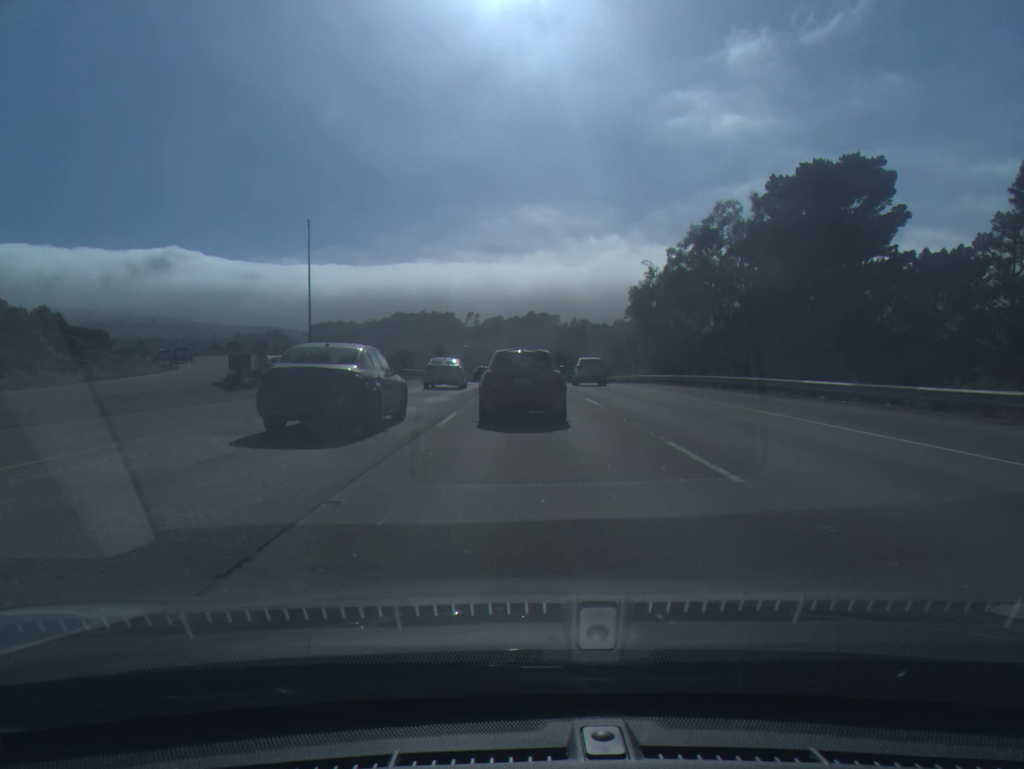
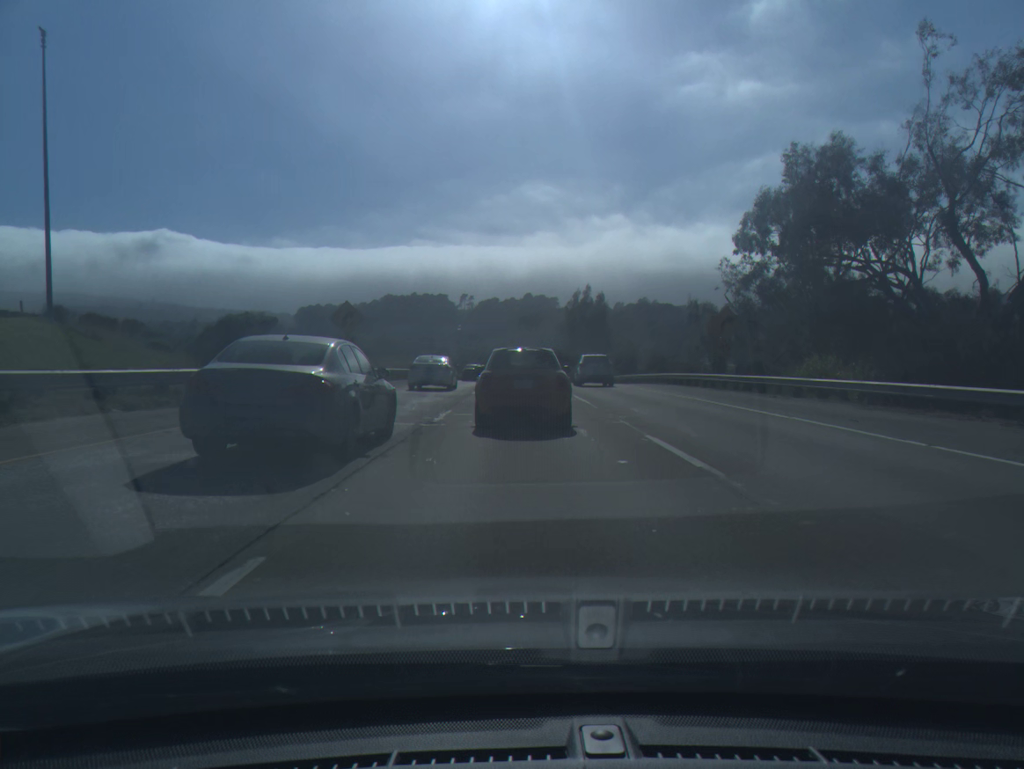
(+0.1, +42.8) m; 0°
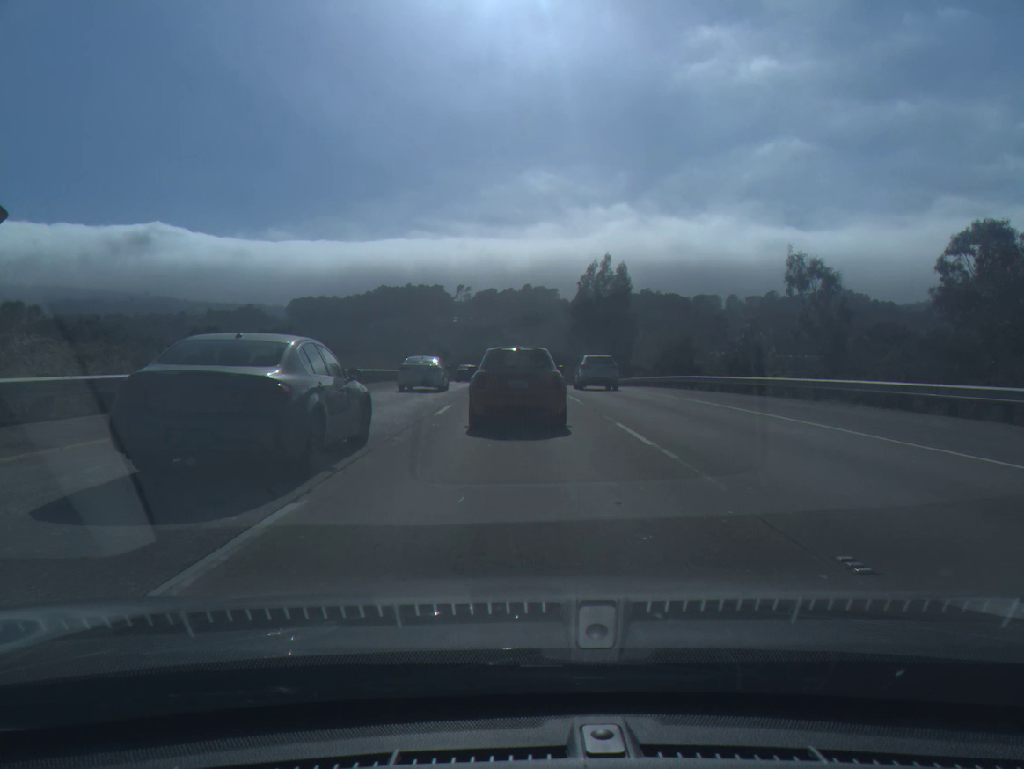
(0.0, +27.1) m; 0°
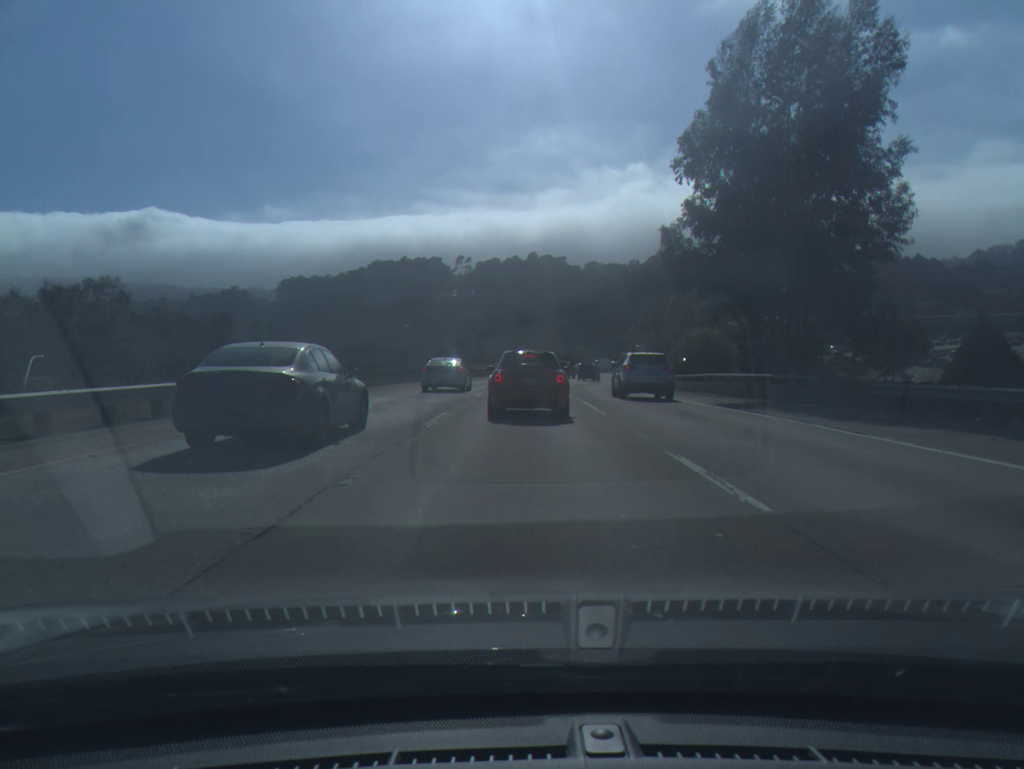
(-0.4, +61.5) m; -1°
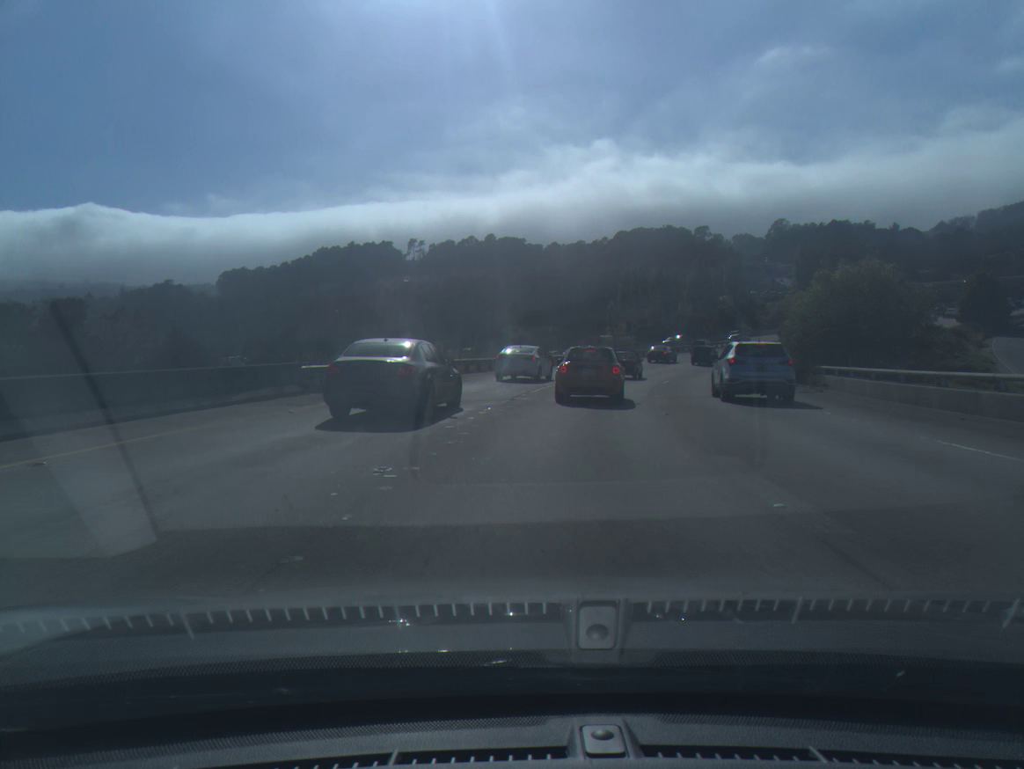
(+0.6, +44.4) m; +3°
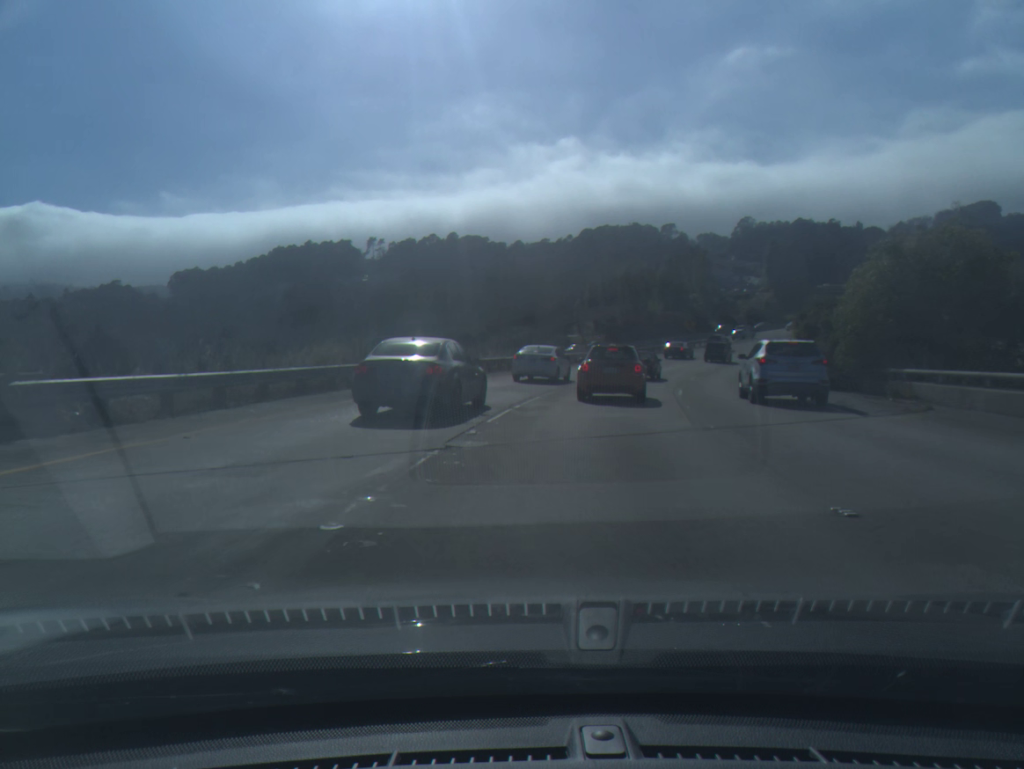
(+0.2, +10.5) m; +3°
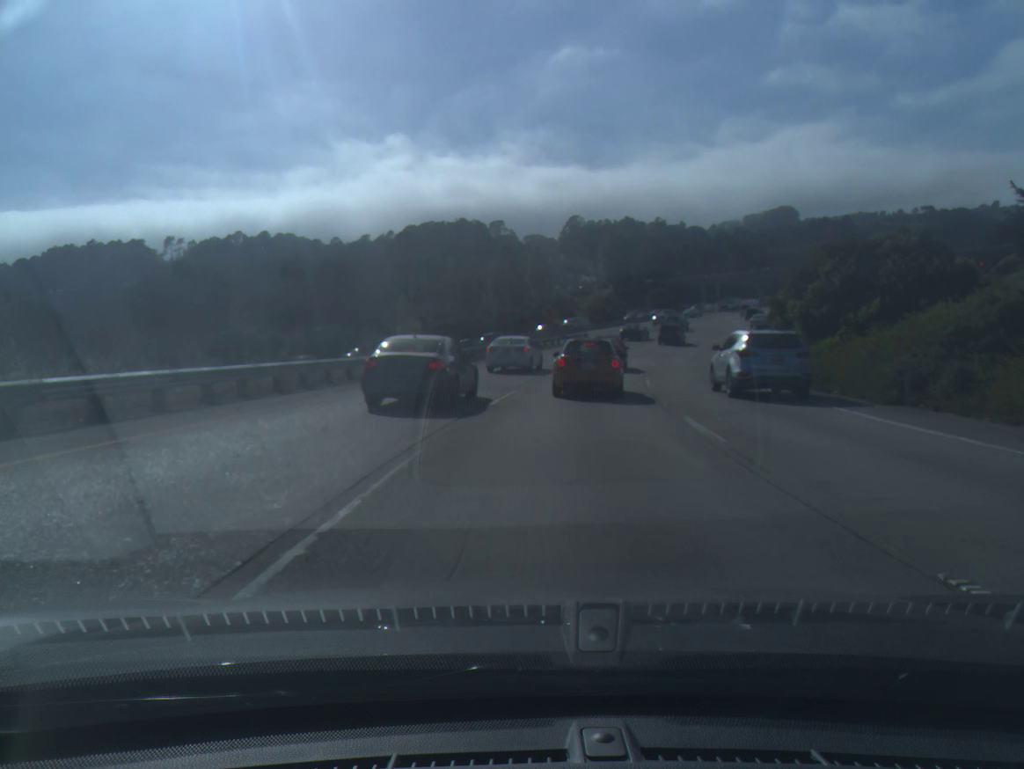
(+3.1, +28.7) m; +12°
